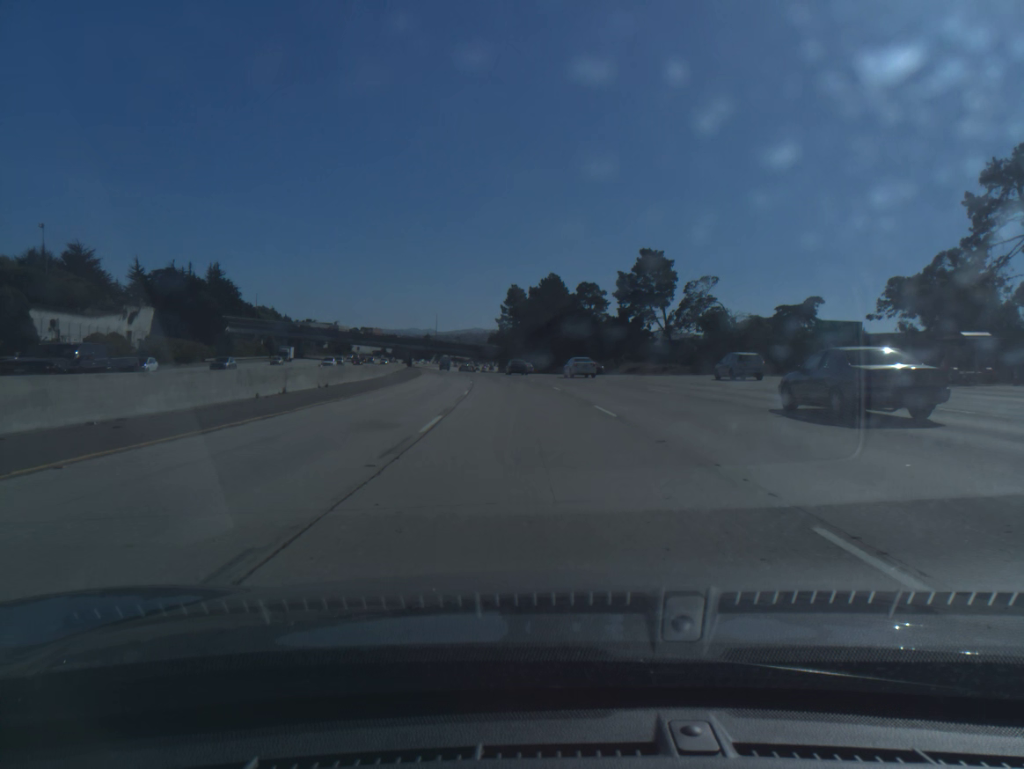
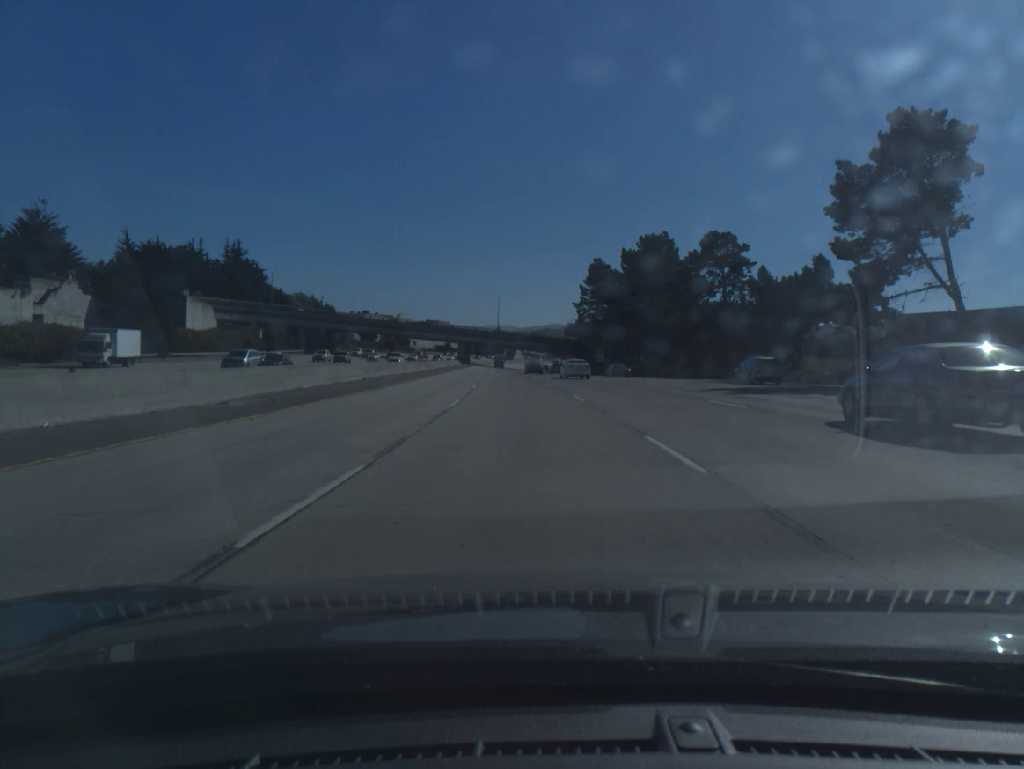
(-2.5, +52.0) m; -6°
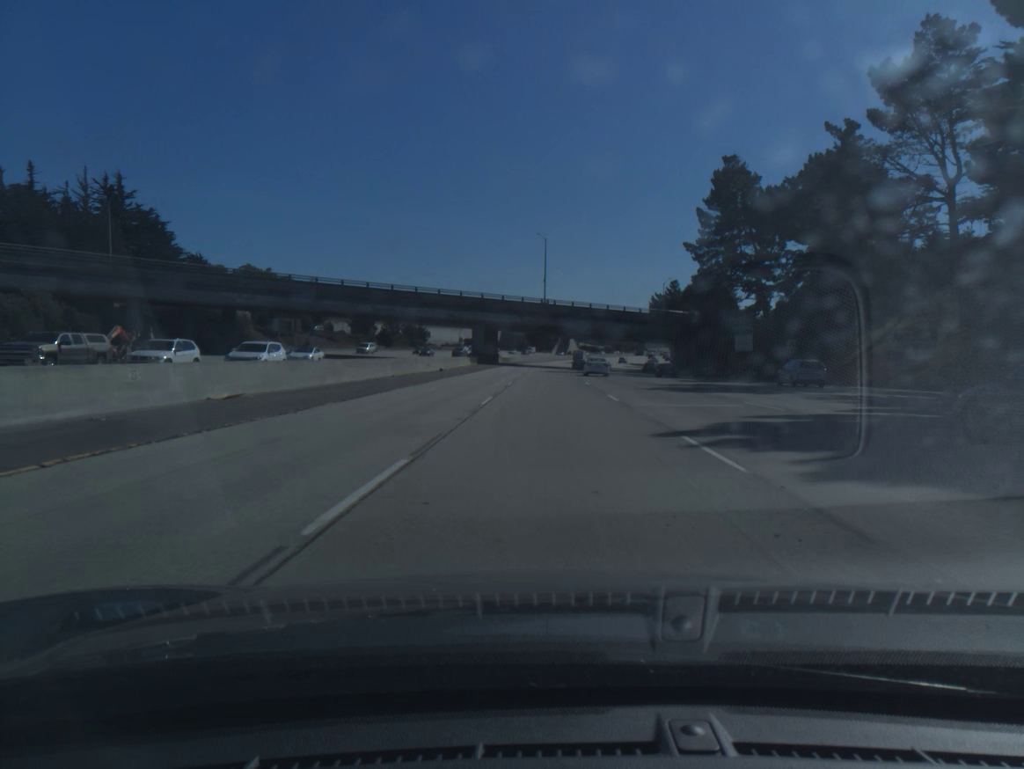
(-4.4, +87.2) m; -4°
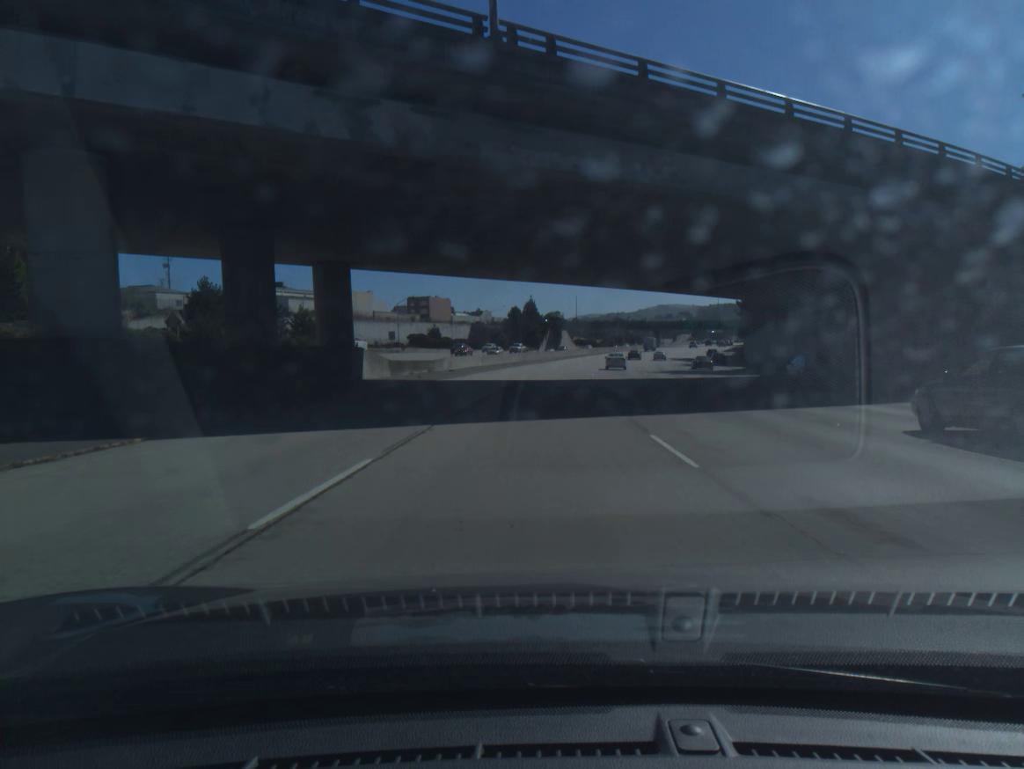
(+1.0, +87.2) m; +1°
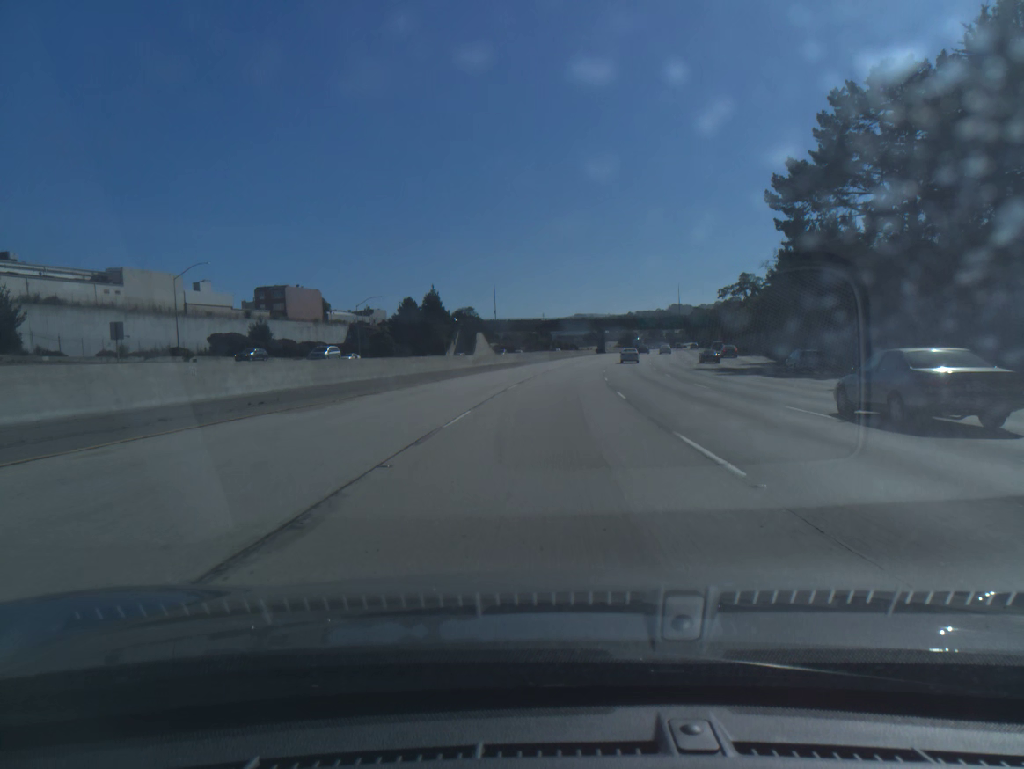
(+2.9, +69.6) m; +6°
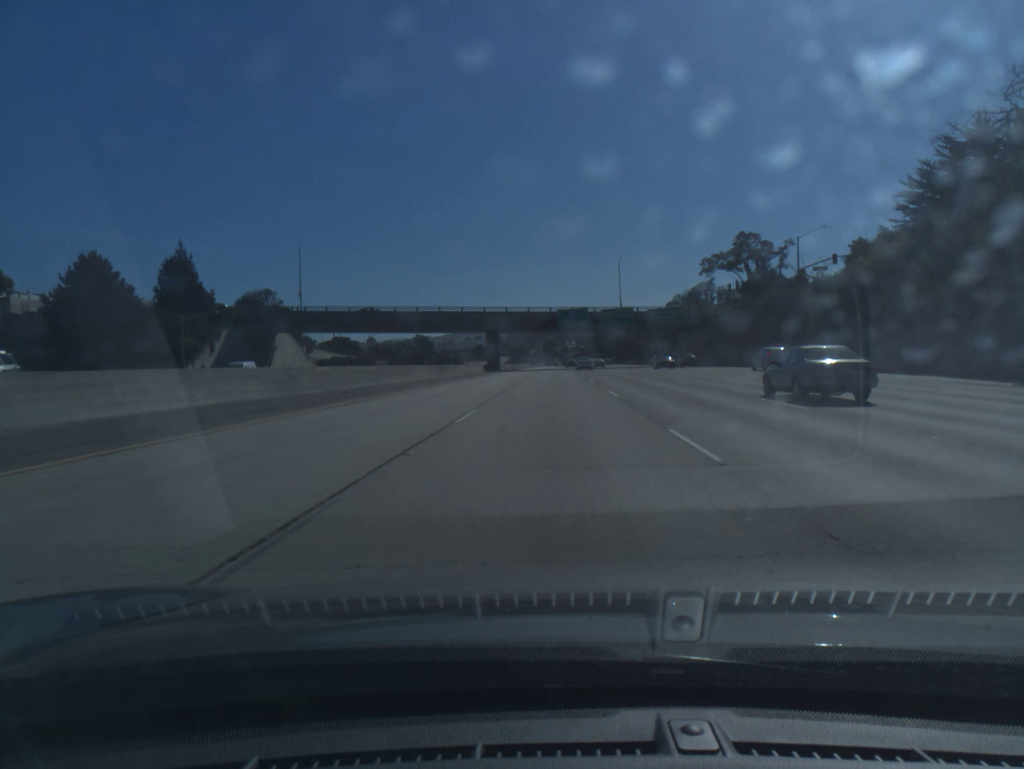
(+6.4, +86.0) m; +8°
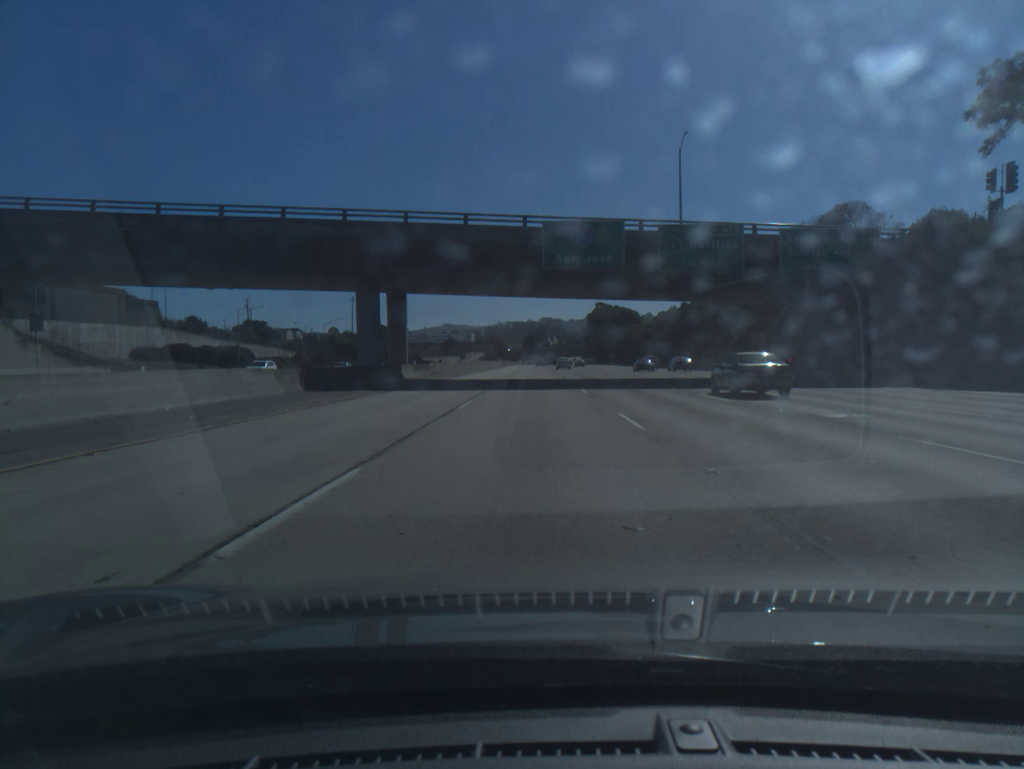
(+1.6, +68.6) m; +2°
